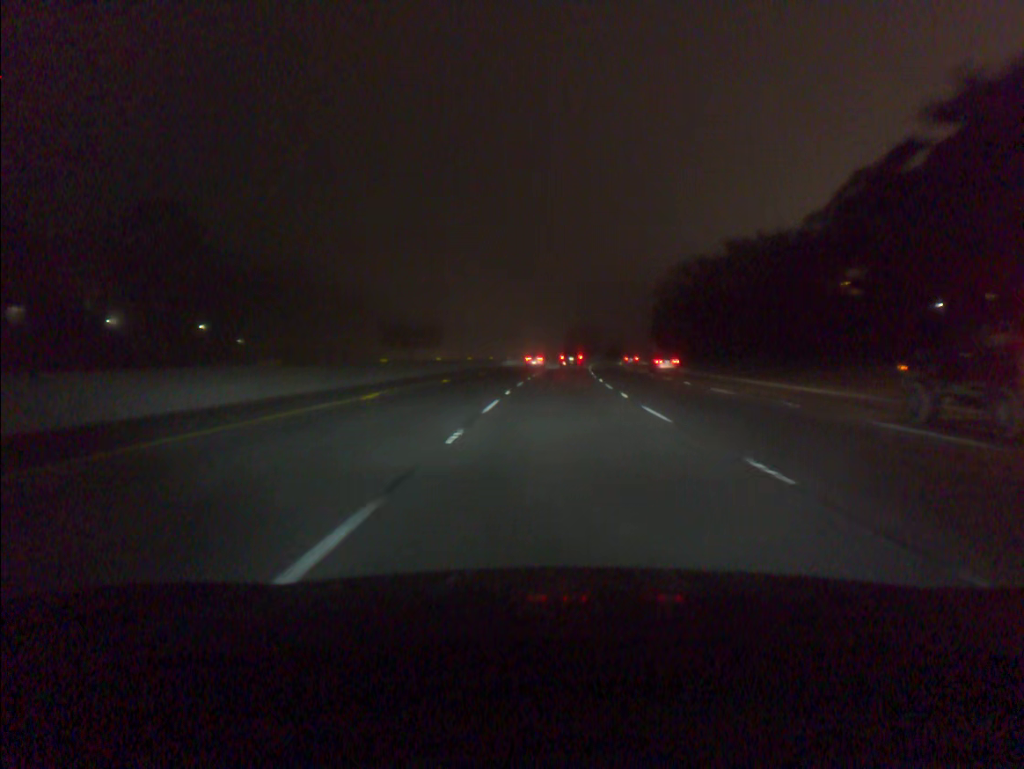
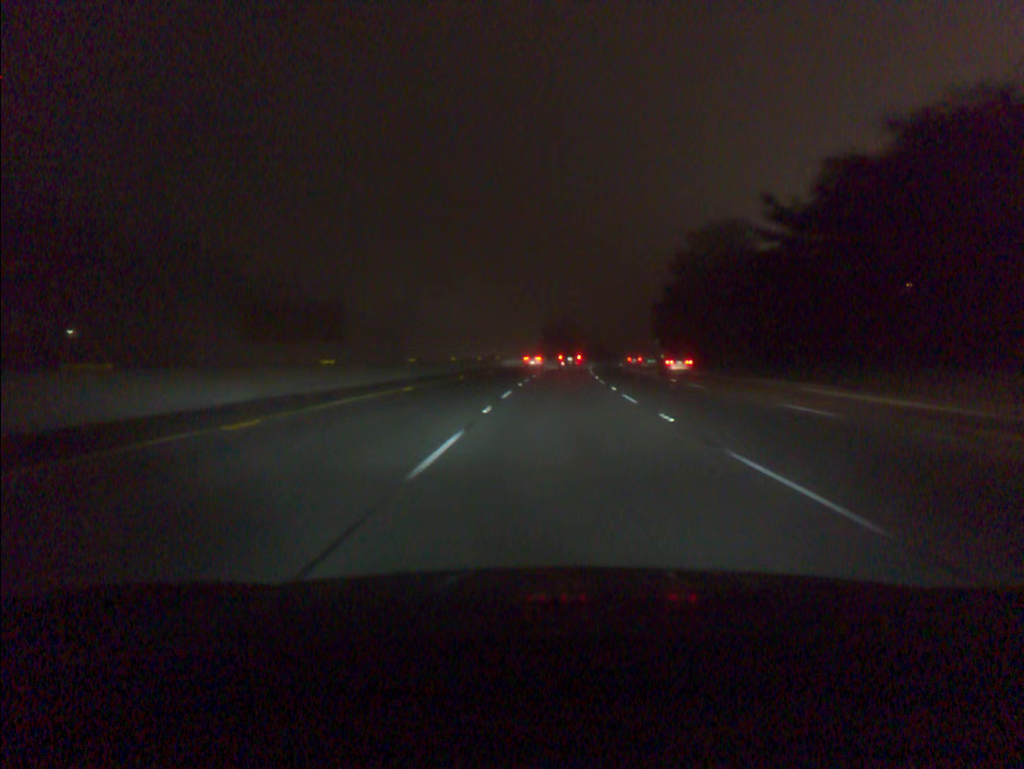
(+0.6, +38.1) m; +2°
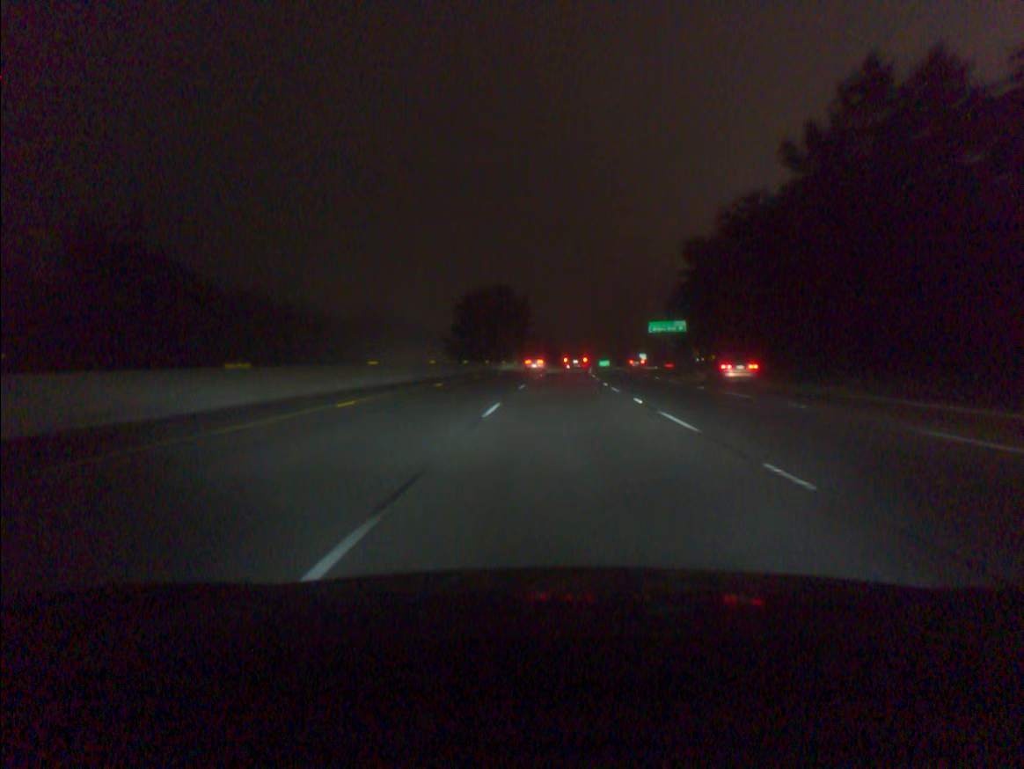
(+3.8, +95.3) m; +5°
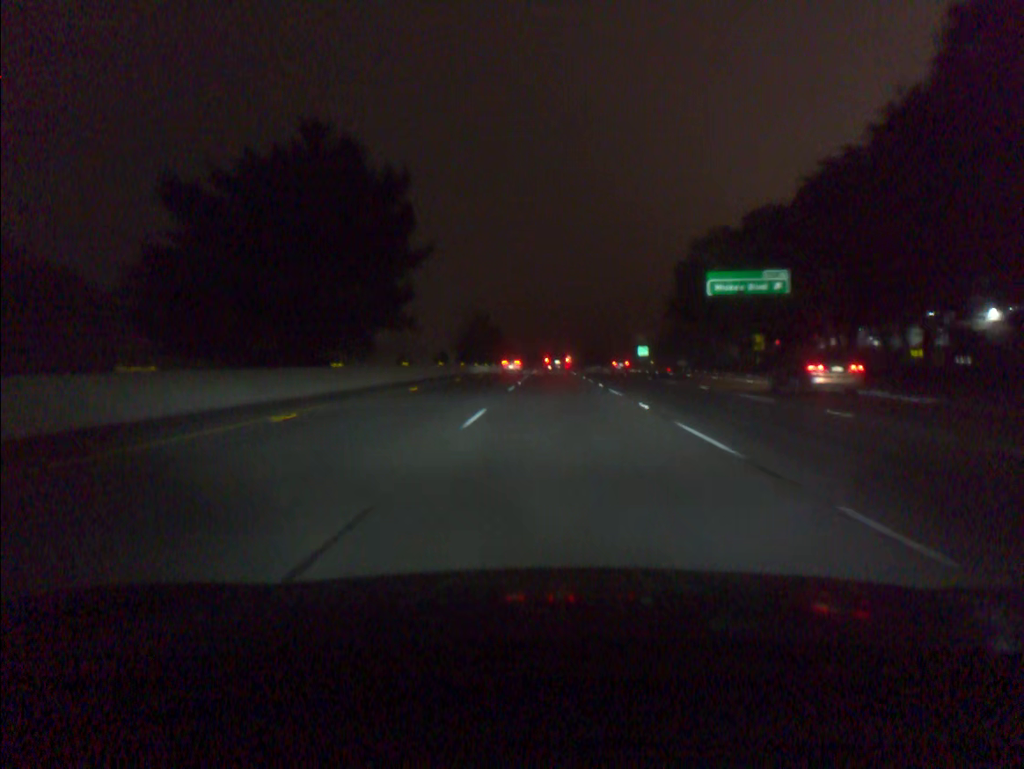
(+2.5, +76.5) m; +3°
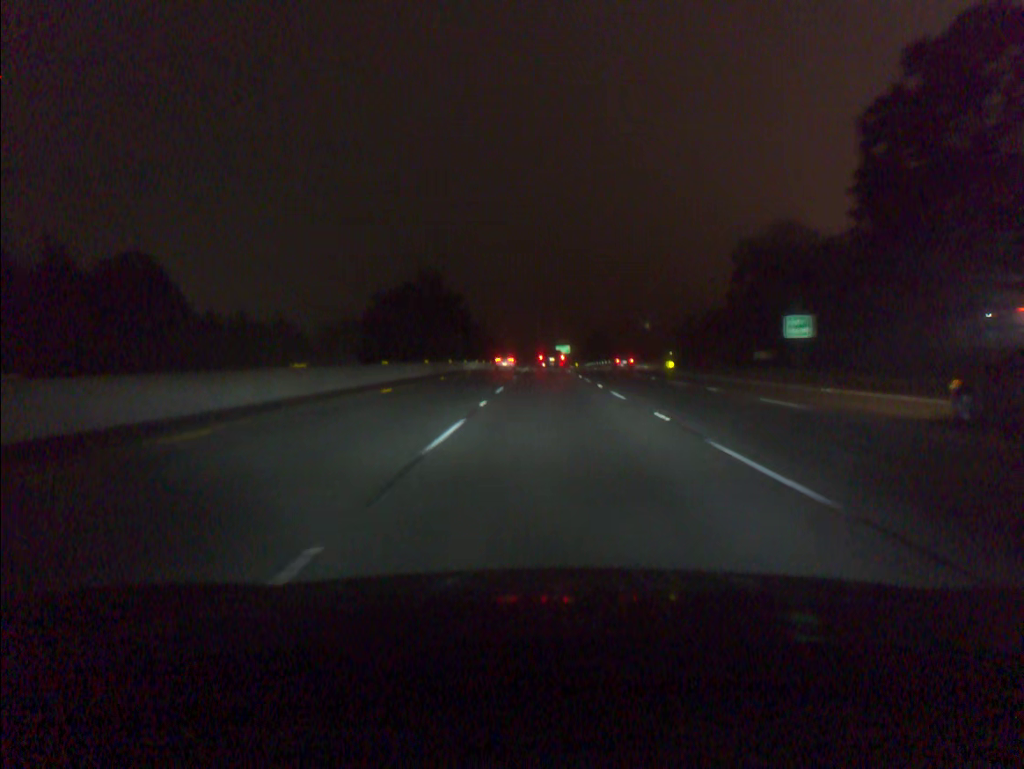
(+0.8, +76.6) m; +1°
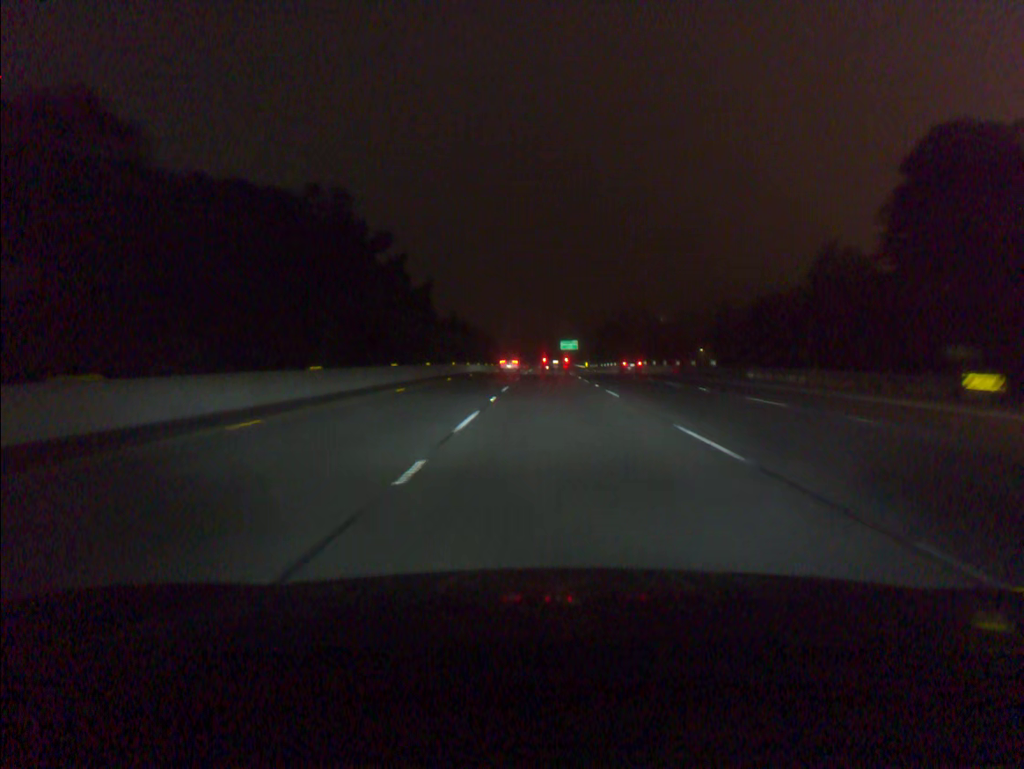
(0.0, +56.3) m; 0°
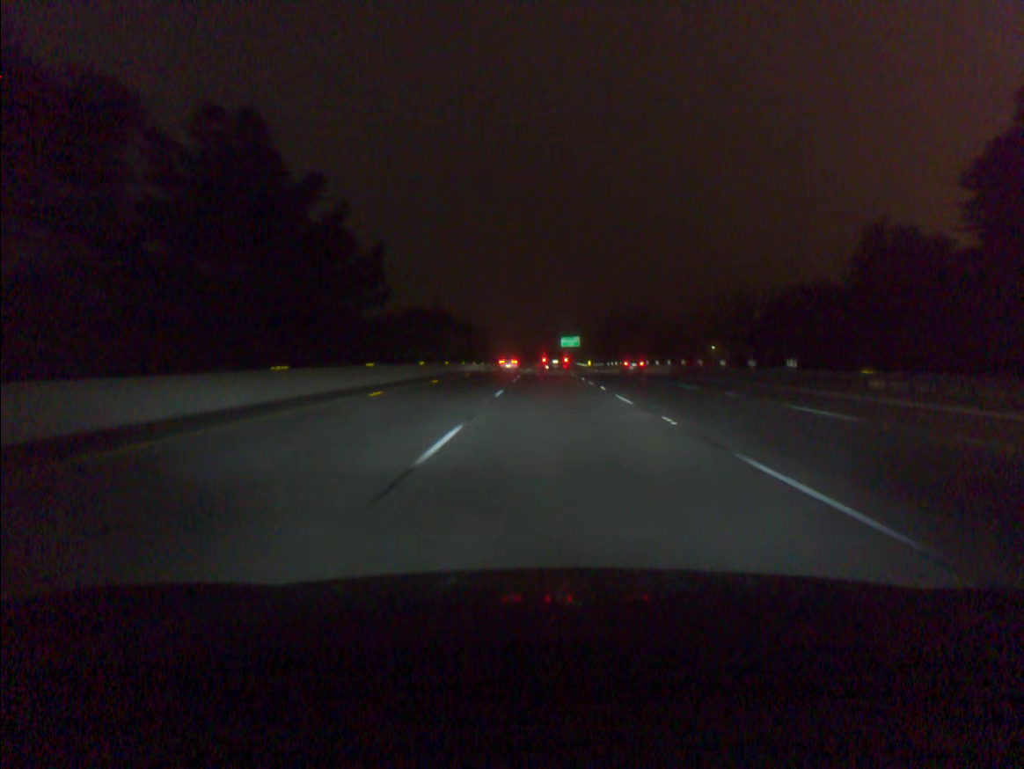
(0.0, +18.6) m; 0°
